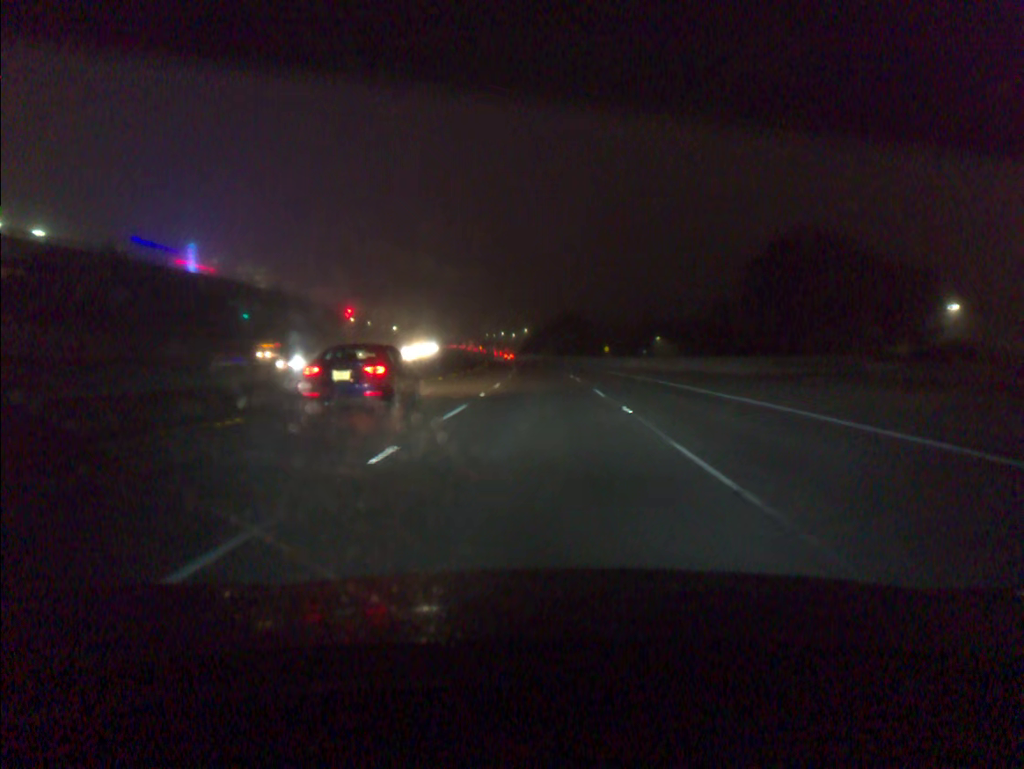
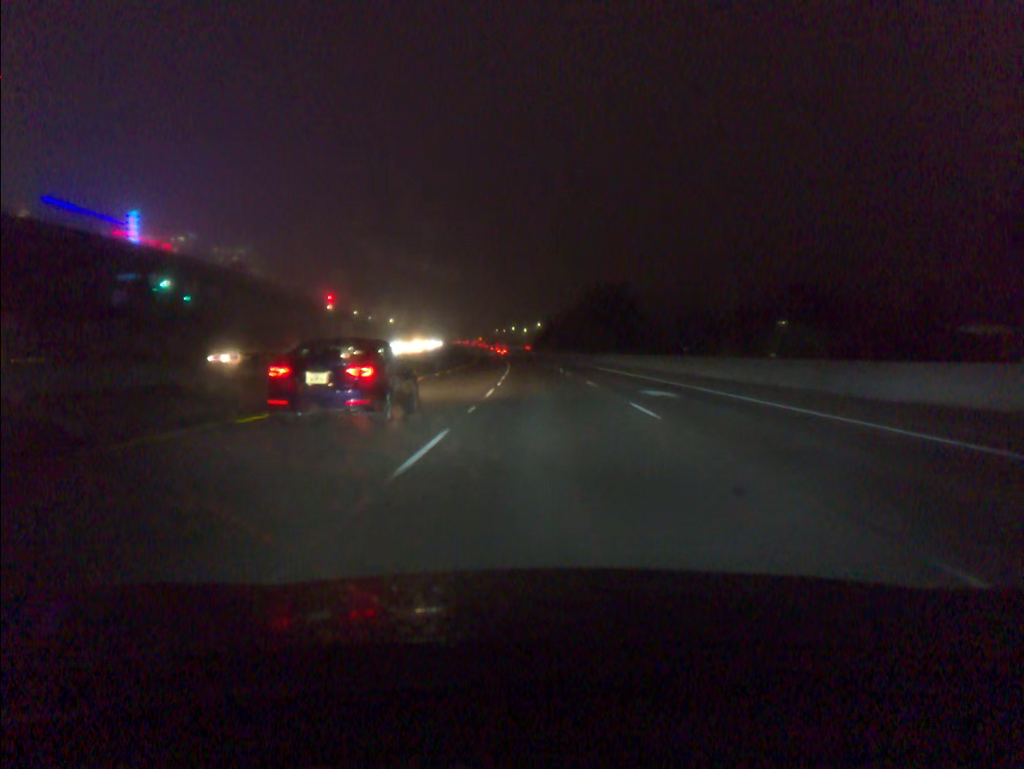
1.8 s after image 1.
(-0.4, +50.8) m; -1°
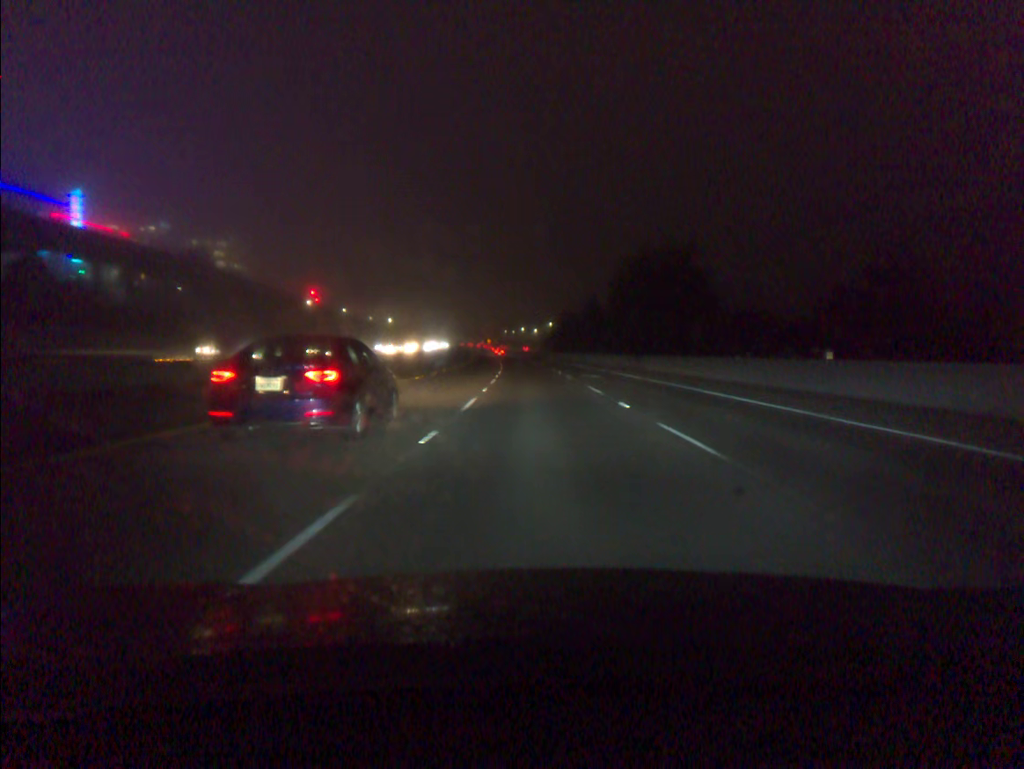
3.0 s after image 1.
(-0.2, +34.4) m; -1°
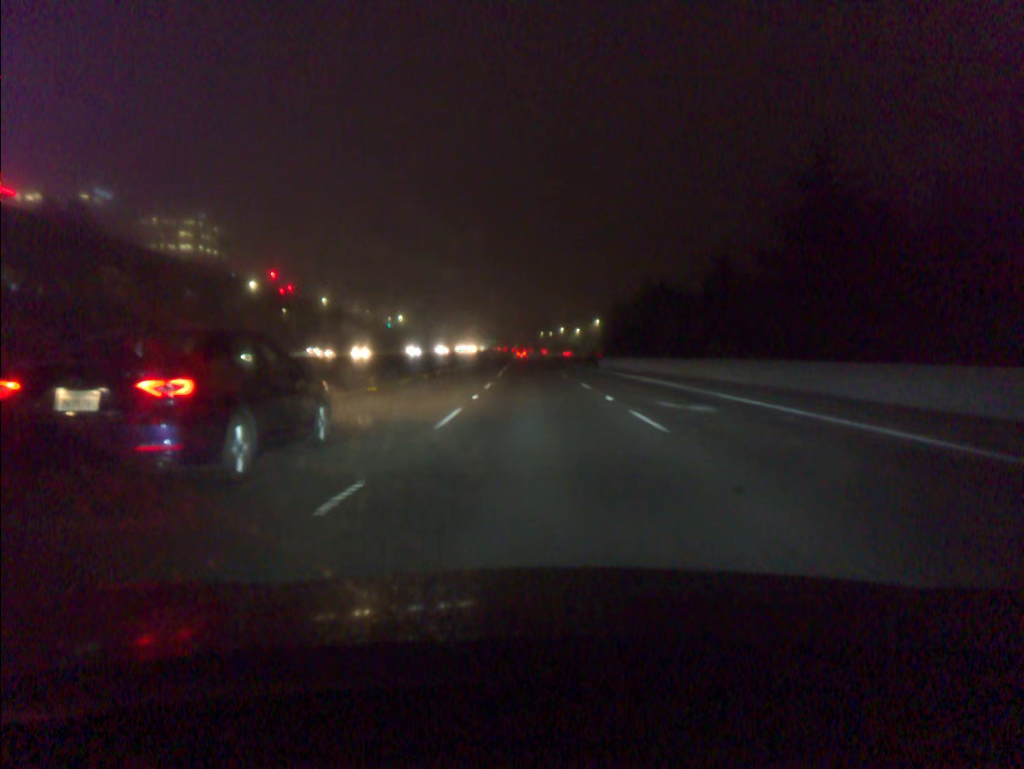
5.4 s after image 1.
(-1.8, +69.8) m; -3°
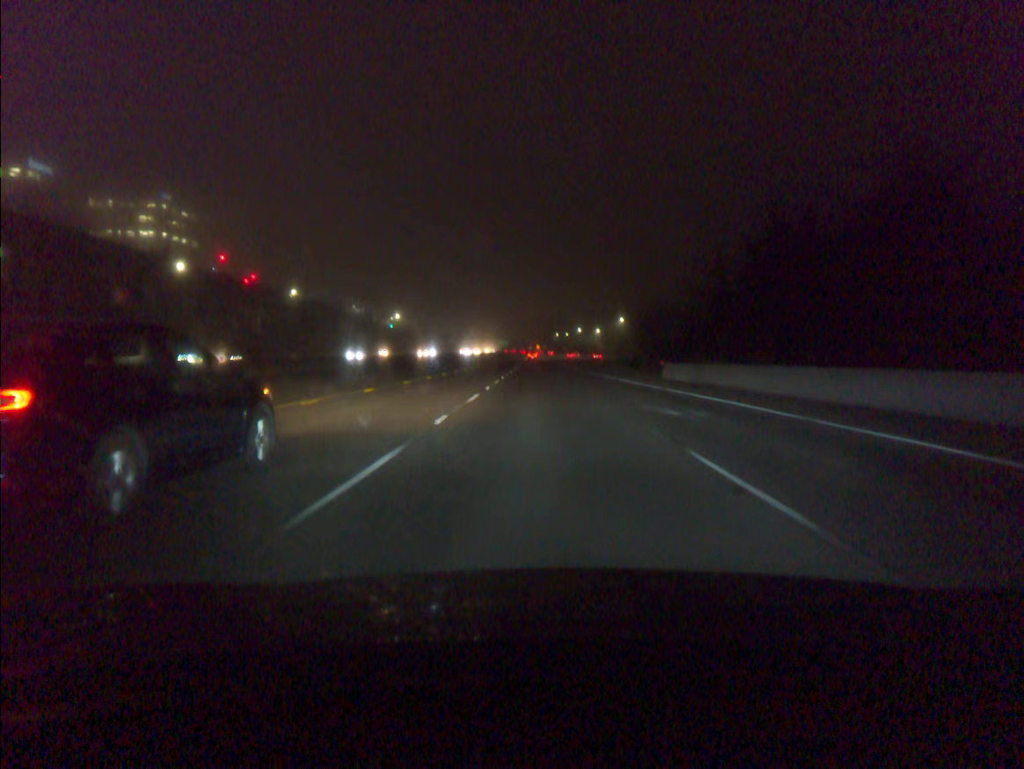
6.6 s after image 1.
(-0.3, +35.4) m; -1°
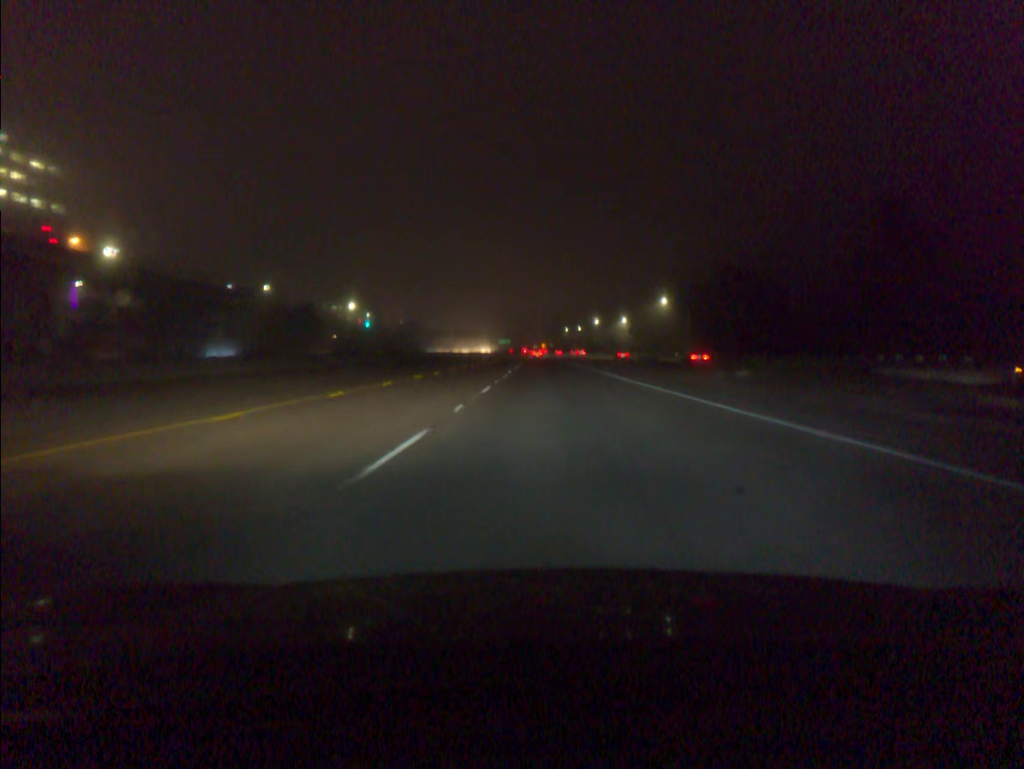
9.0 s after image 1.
(-0.4, +71.6) m; 0°
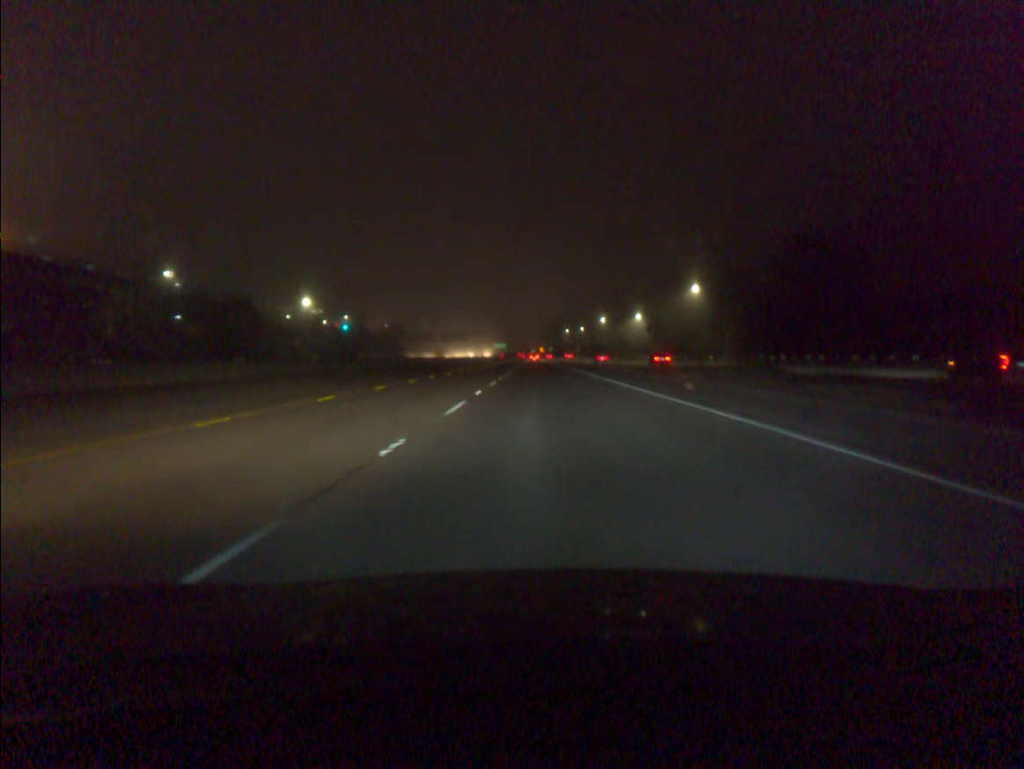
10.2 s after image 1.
(+0.1, +36.1) m; 0°
